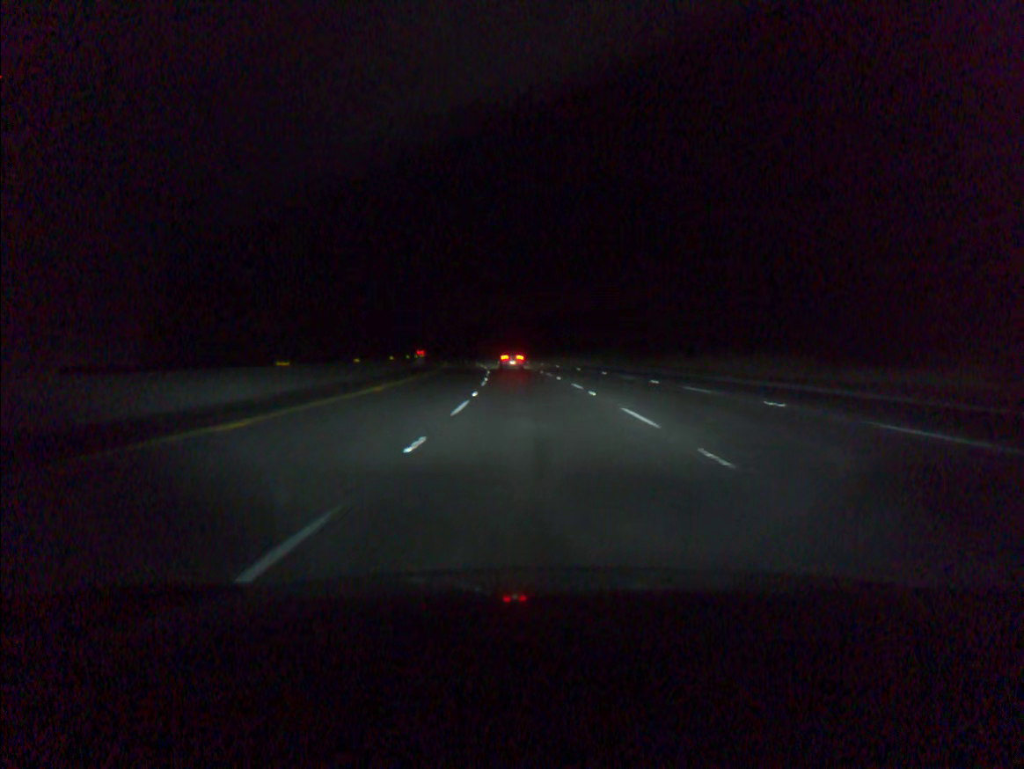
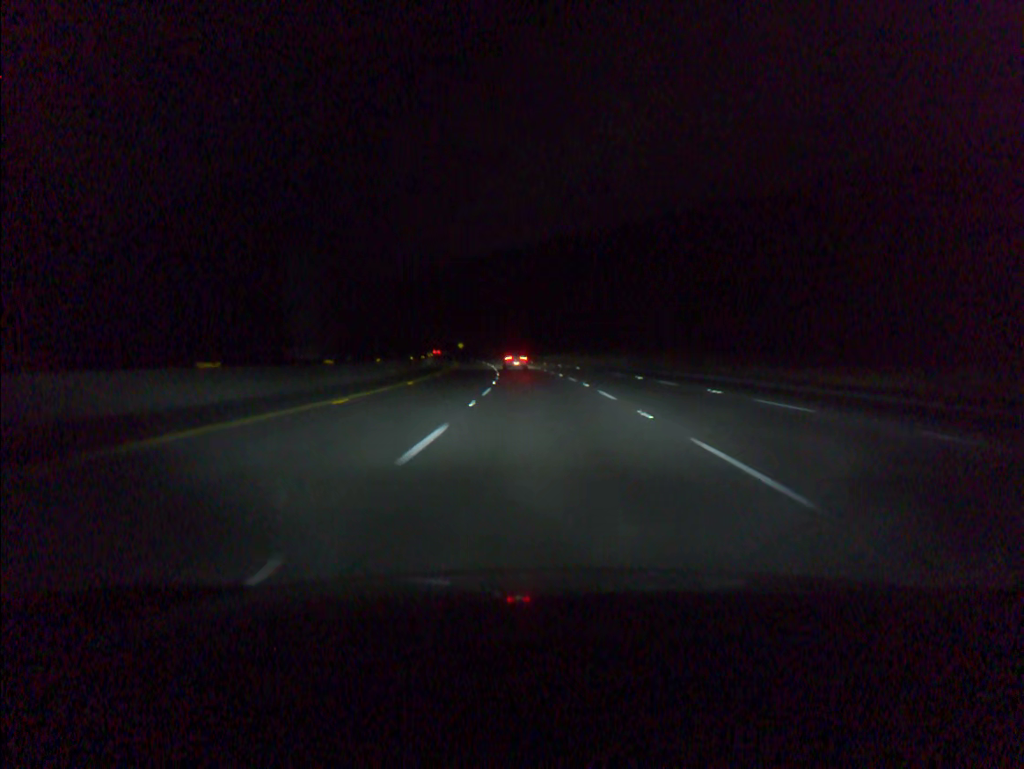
(-5.8, +94.2) m; -7°
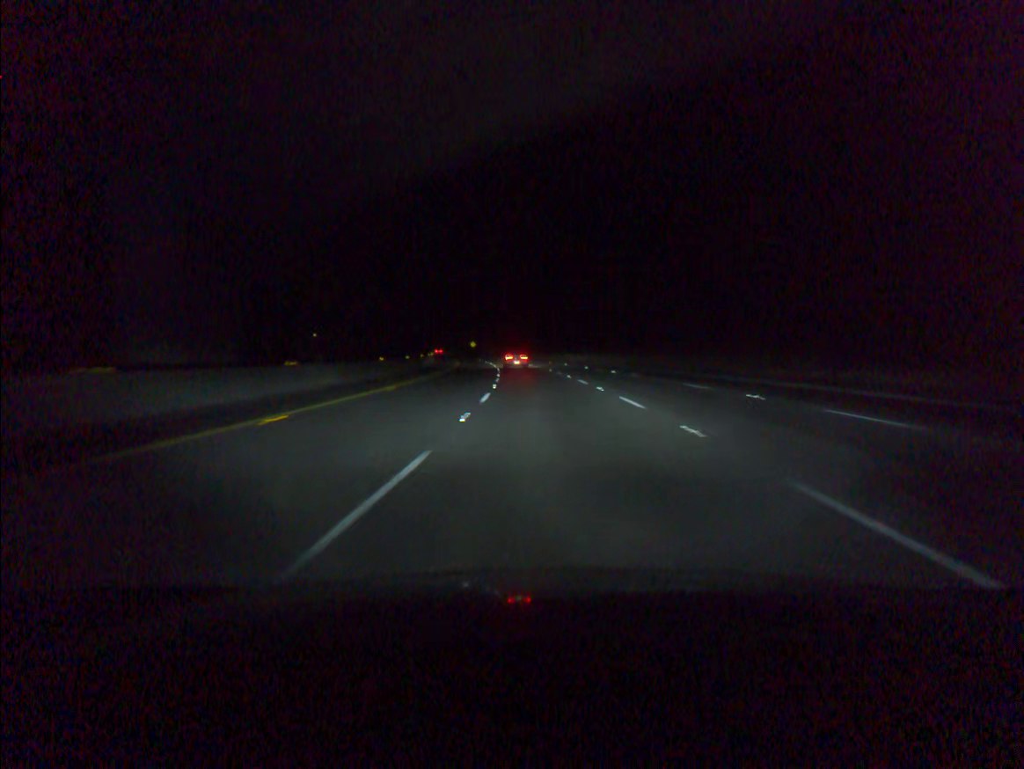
(-0.2, +18.8) m; -1°
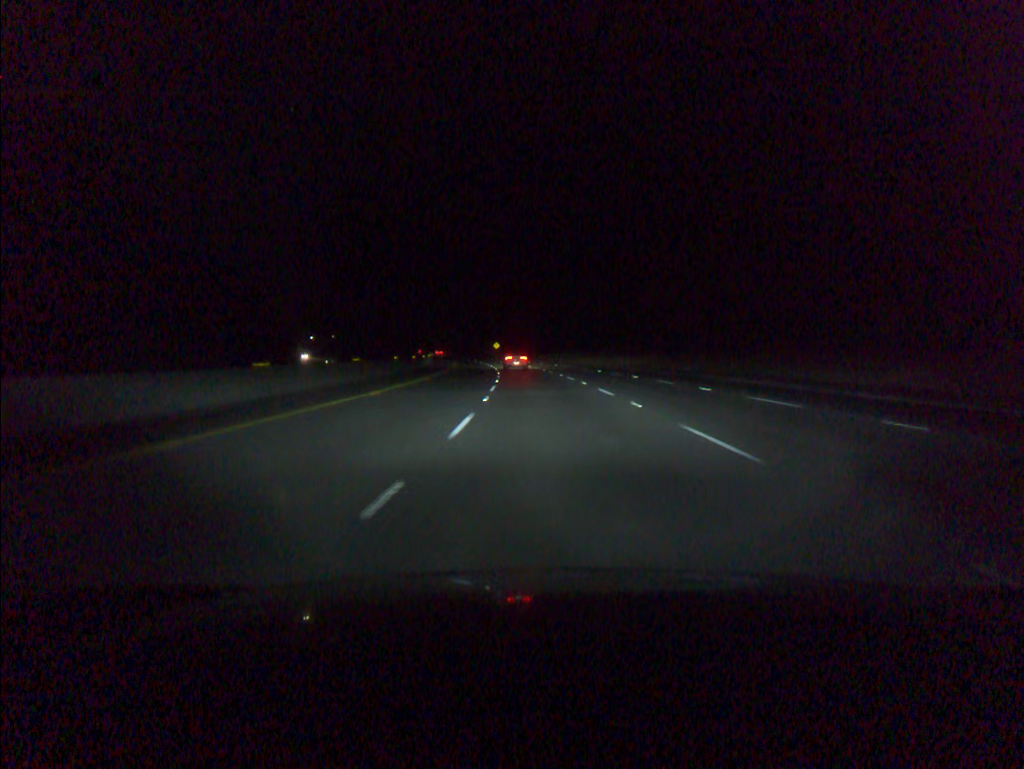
(-0.8, +37.4) m; -2°
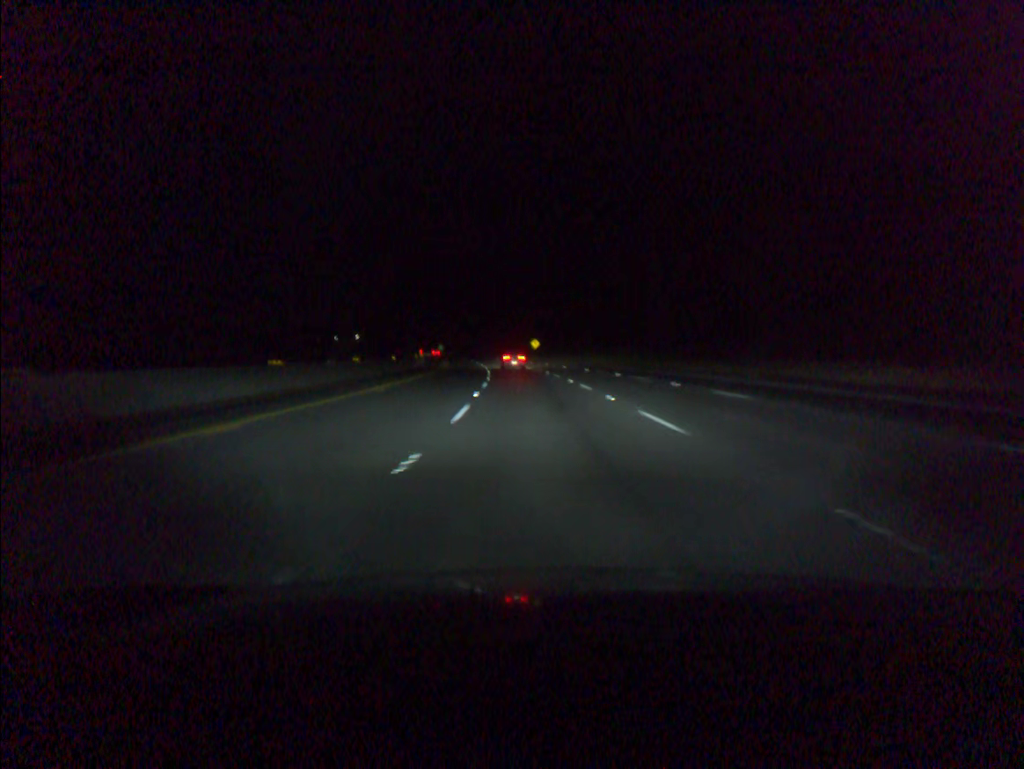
(-1.6, +56.0) m; -3°
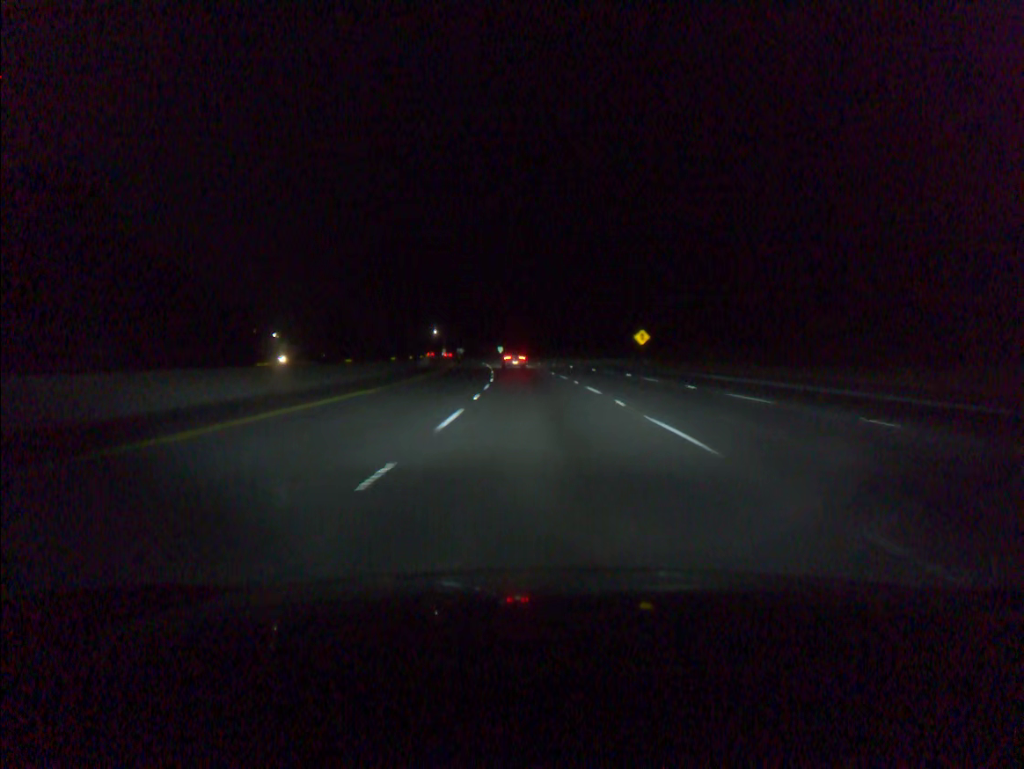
(-3.7, +74.2) m; -6°
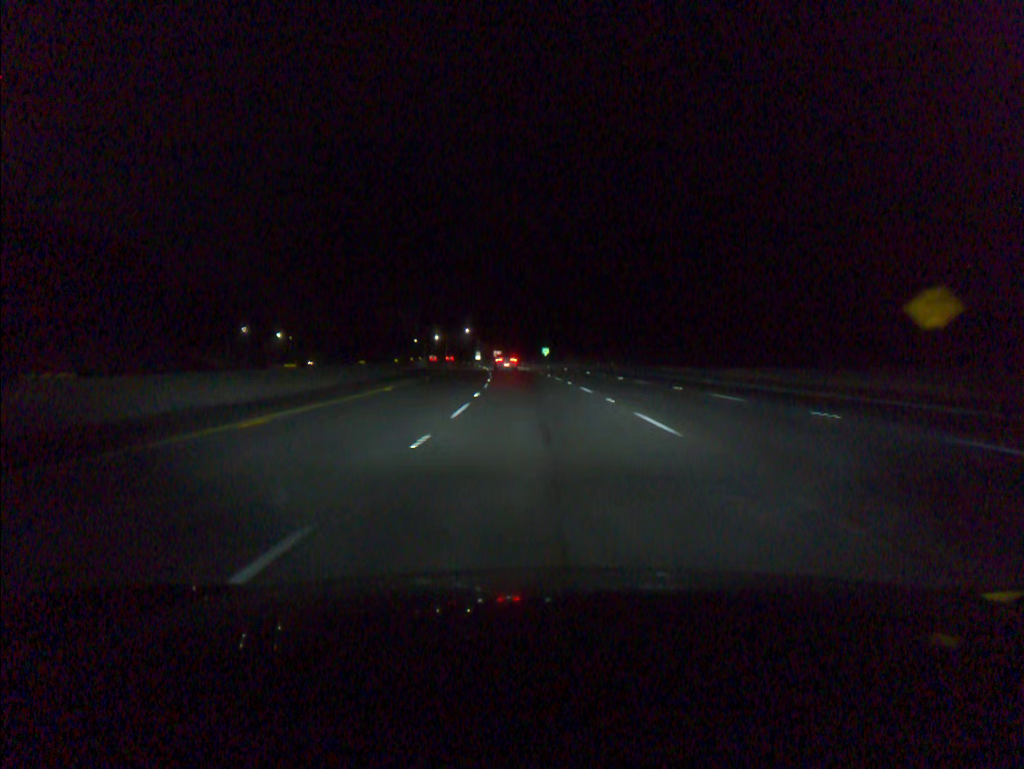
(-1.8, +55.7) m; -4°
